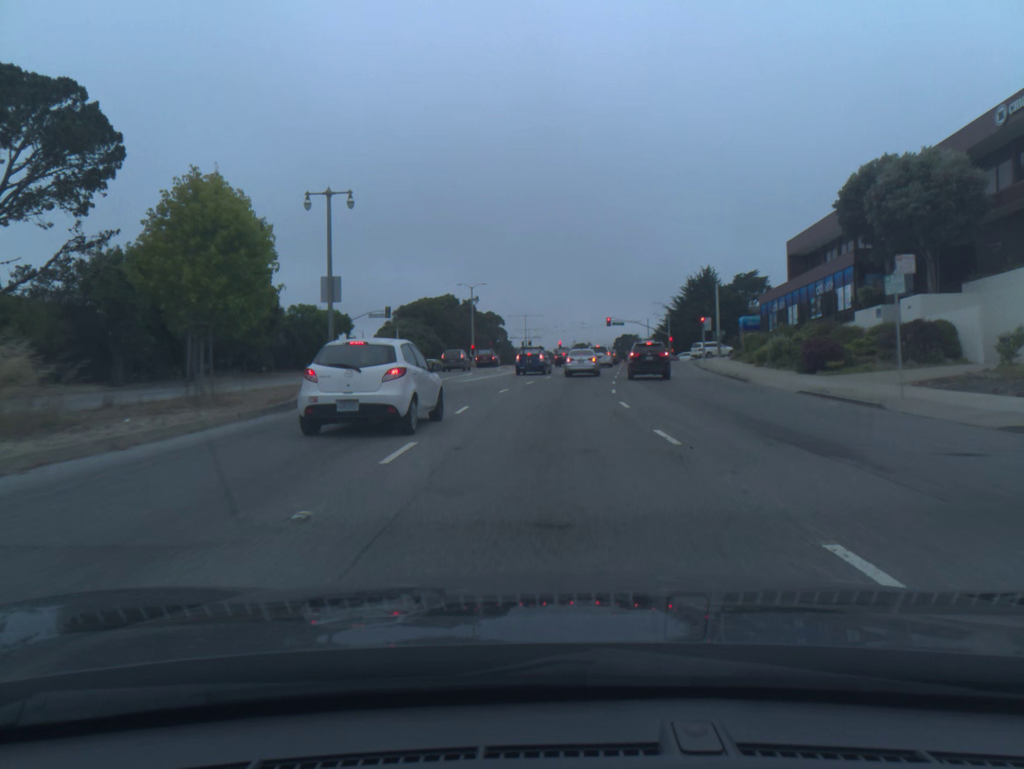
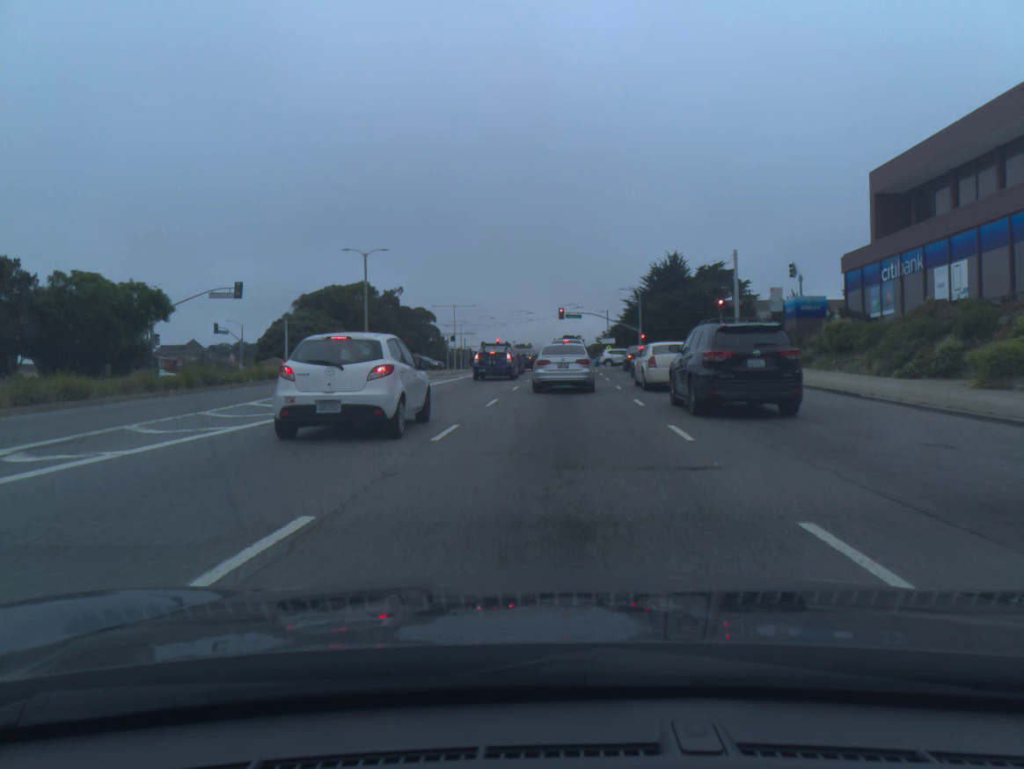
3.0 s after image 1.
(+0.8, +29.3) m; +5°
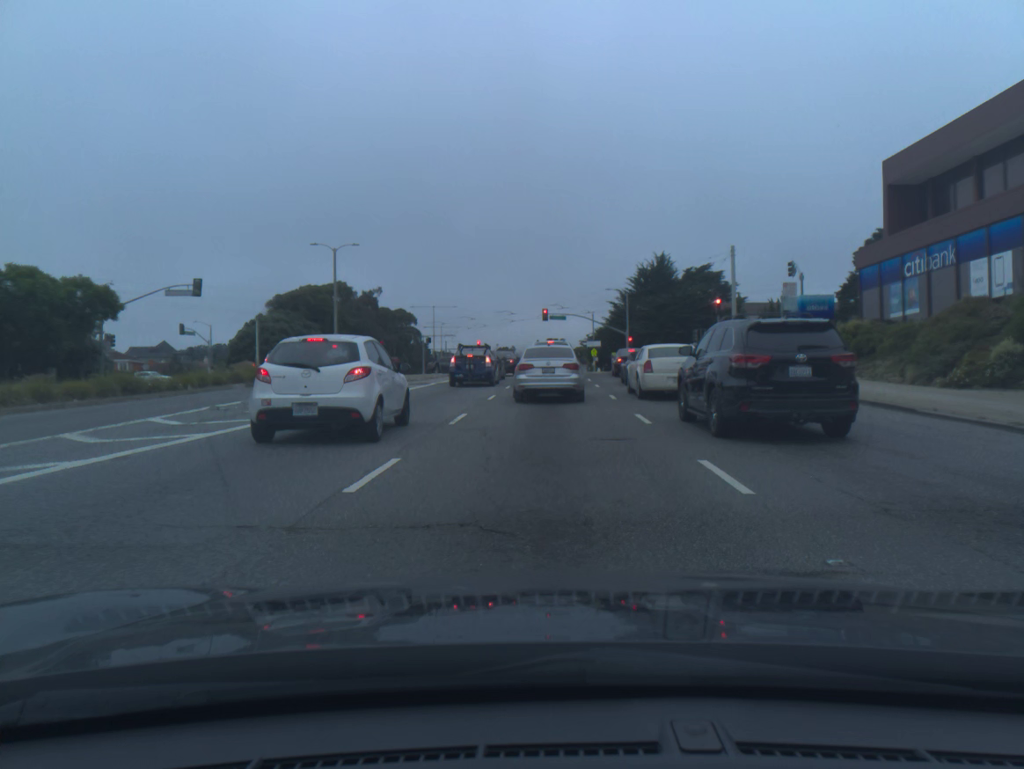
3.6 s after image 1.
(0.0, +3.8) m; +1°
